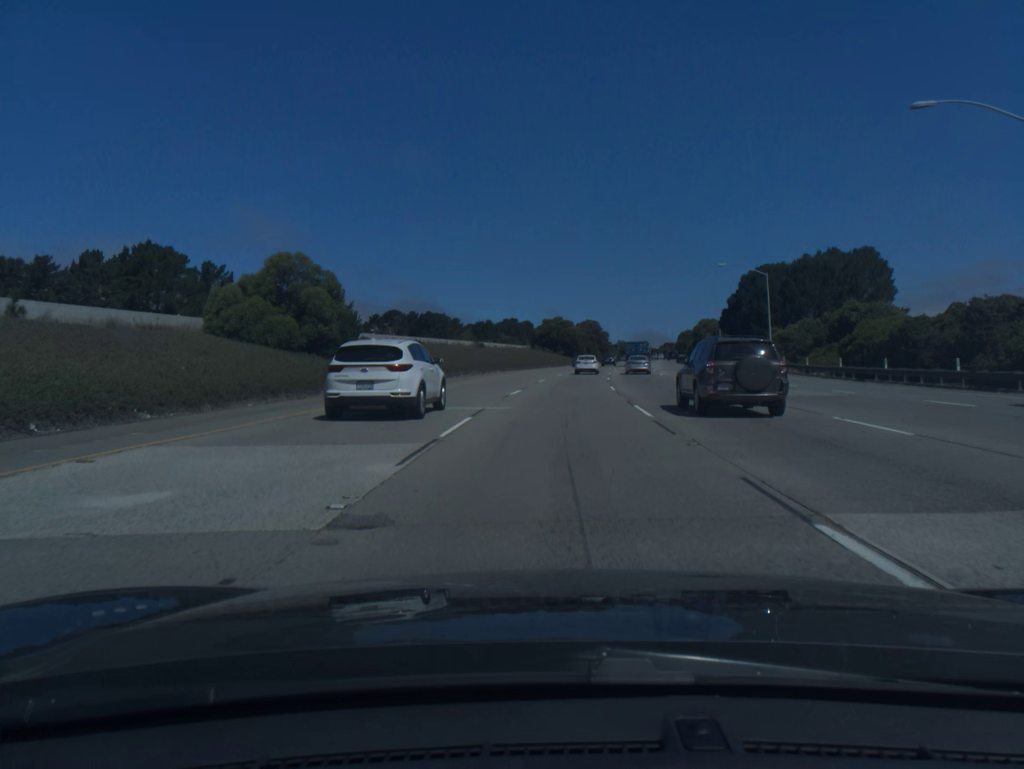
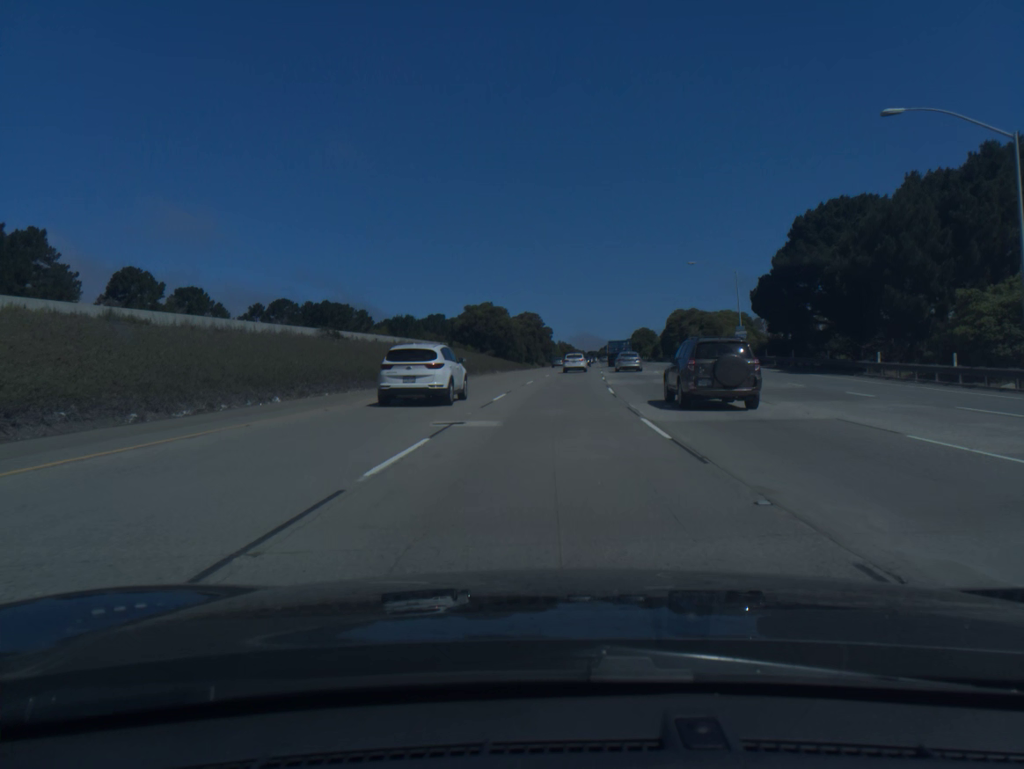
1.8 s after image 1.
(+2.0, +48.0) m; +5°
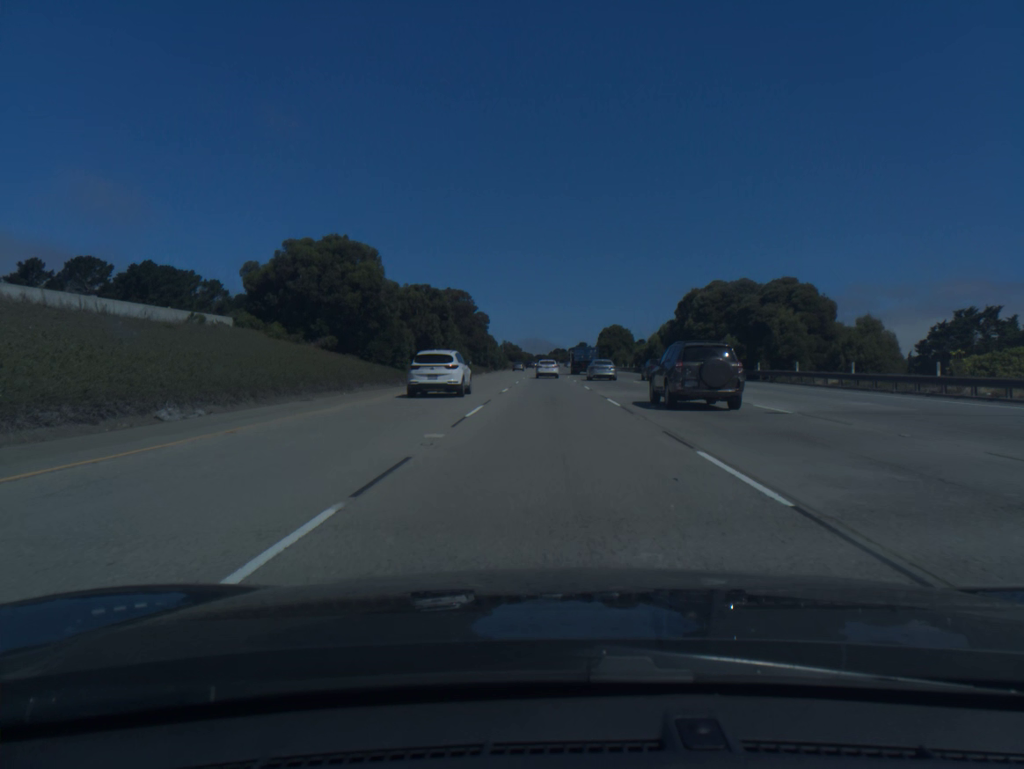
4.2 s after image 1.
(+2.5, +63.8) m; +4°
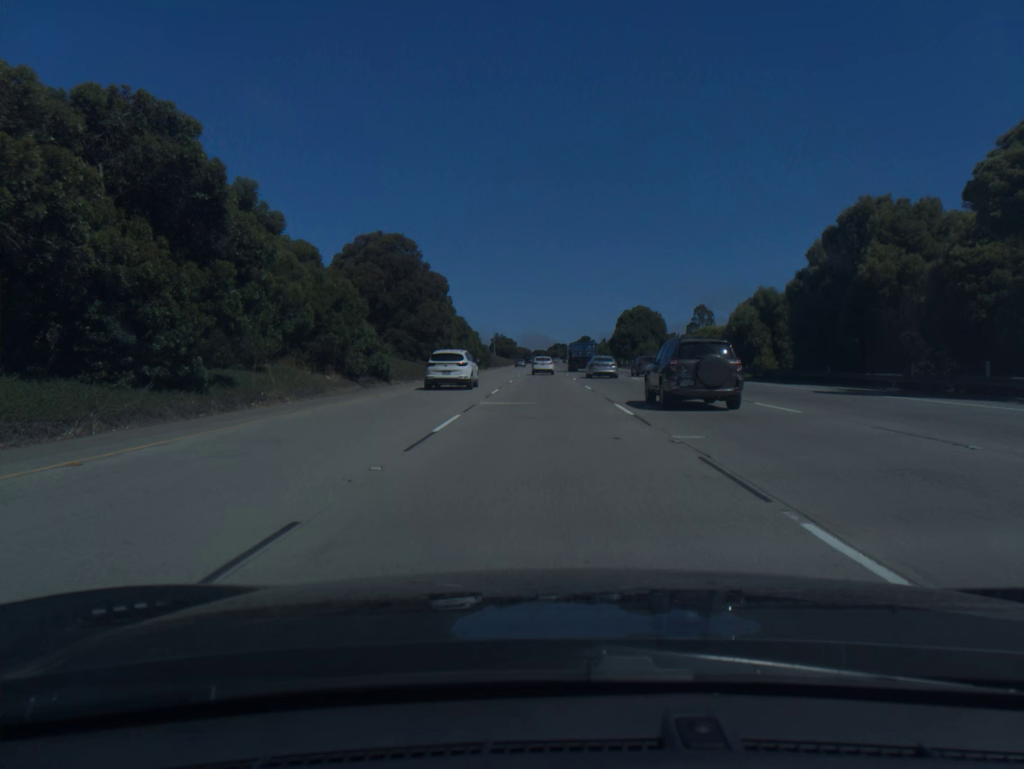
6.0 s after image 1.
(+0.2, +48.0) m; 0°
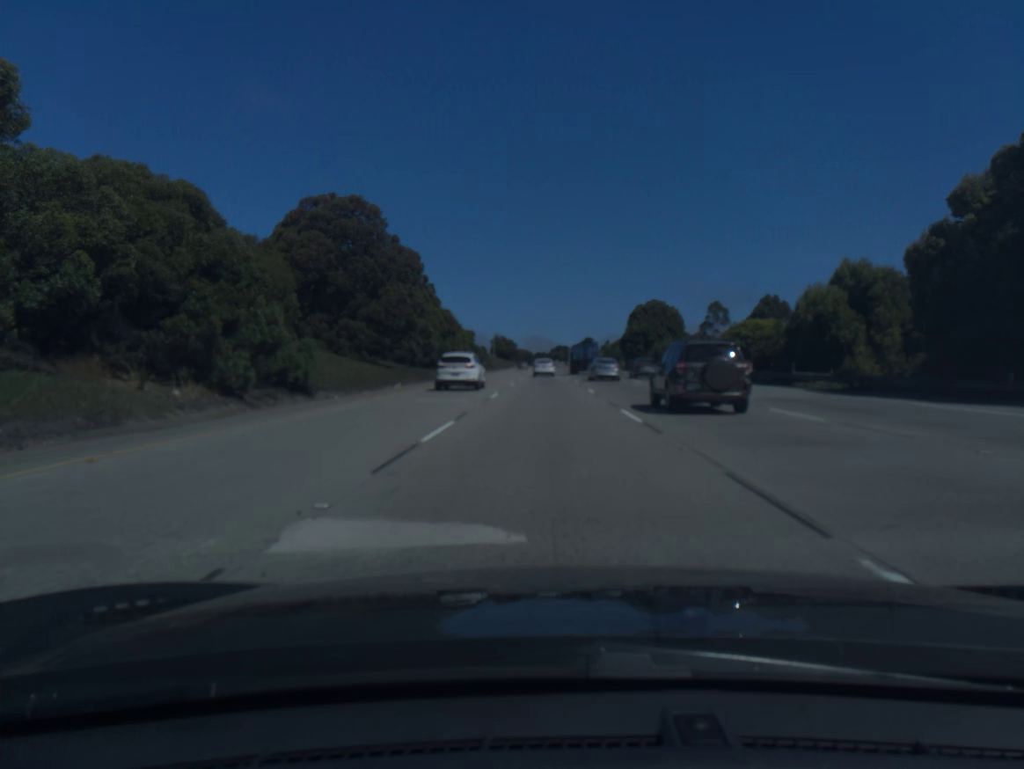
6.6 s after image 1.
(0.0, +16.1) m; 0°
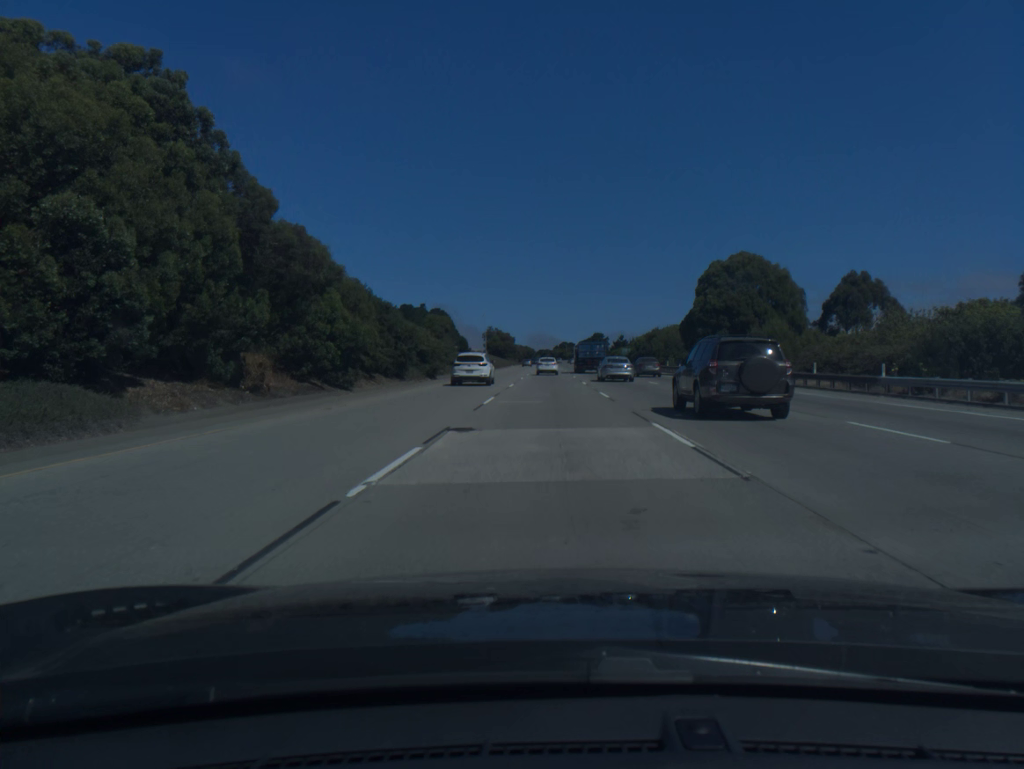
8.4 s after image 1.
(-0.1, +48.4) m; 0°
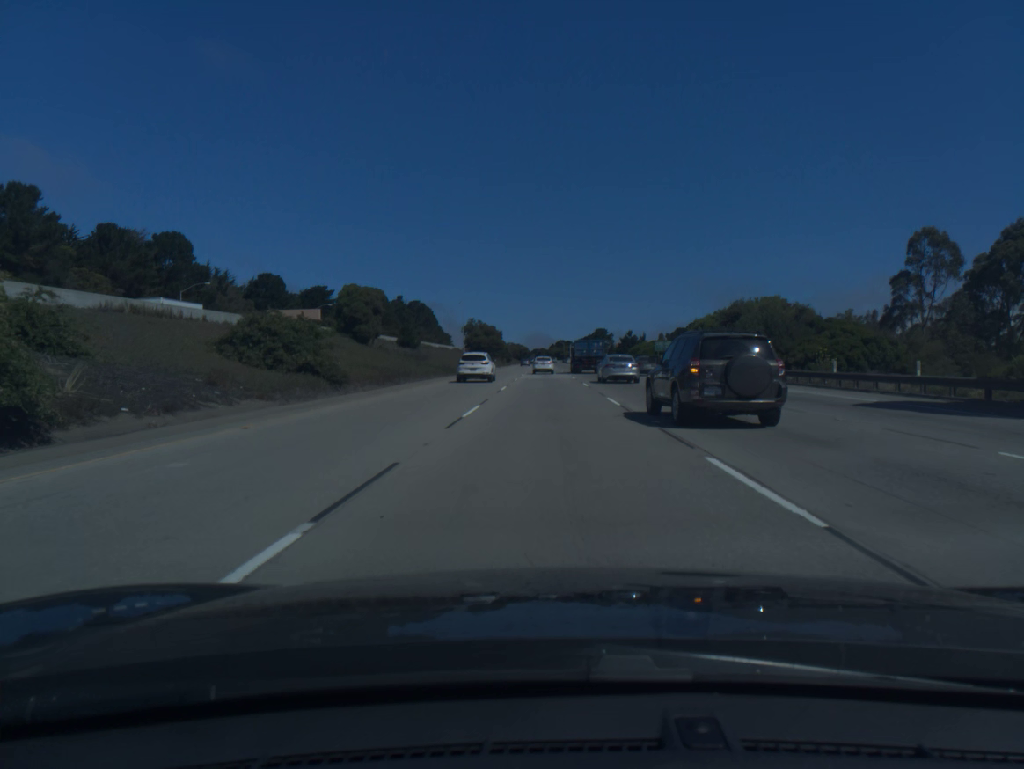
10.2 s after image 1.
(+0.1, +48.8) m; 0°
